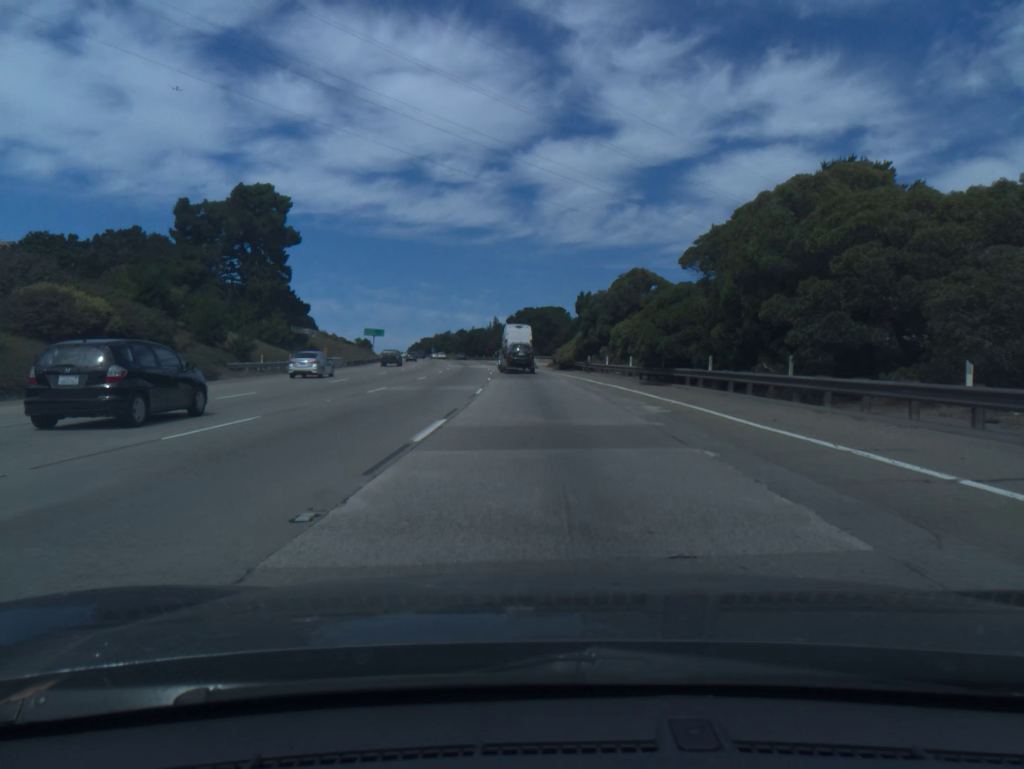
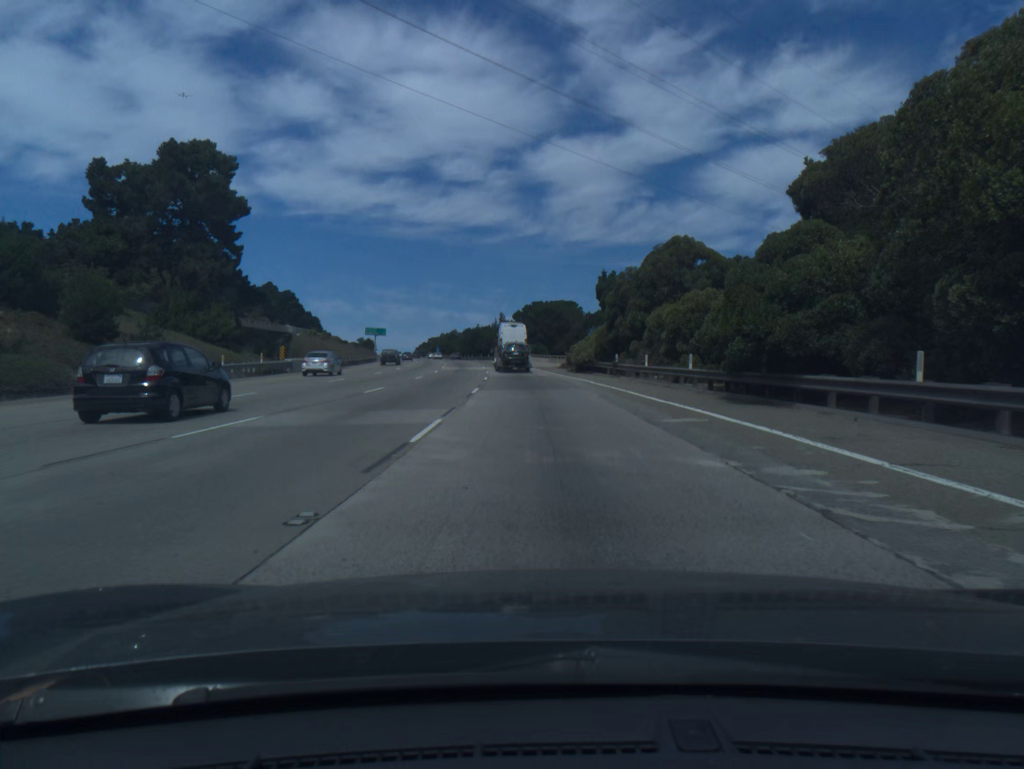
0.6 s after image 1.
(-0.1, +14.6) m; -1°
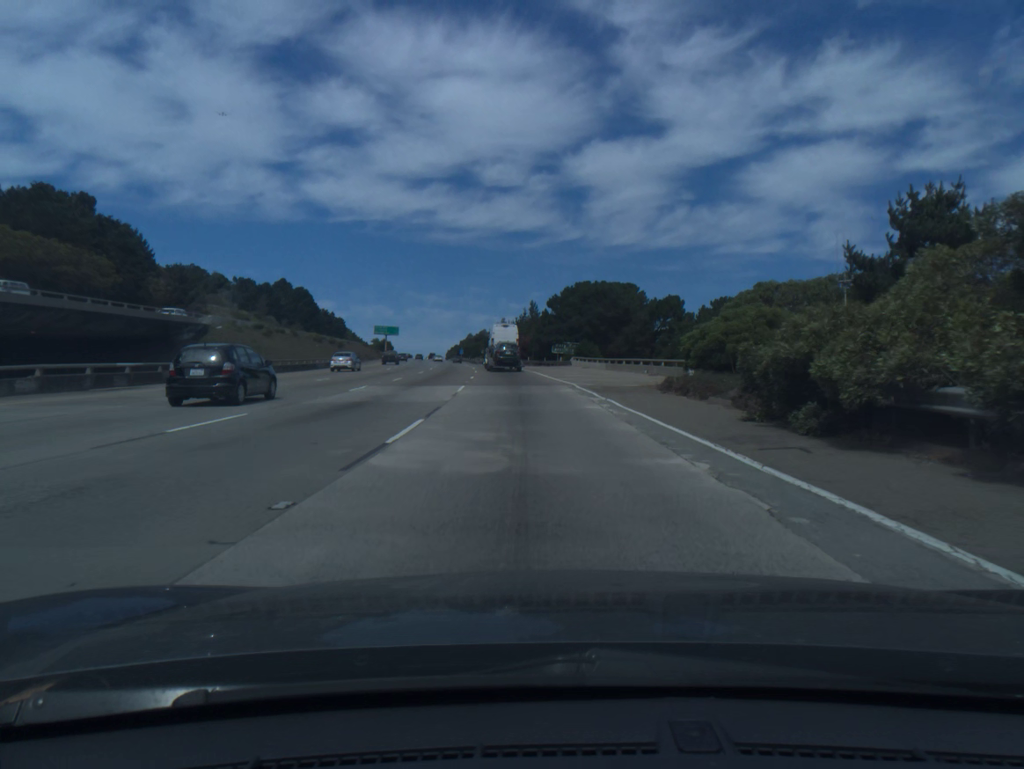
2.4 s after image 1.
(-0.9, +43.7) m; -3°
